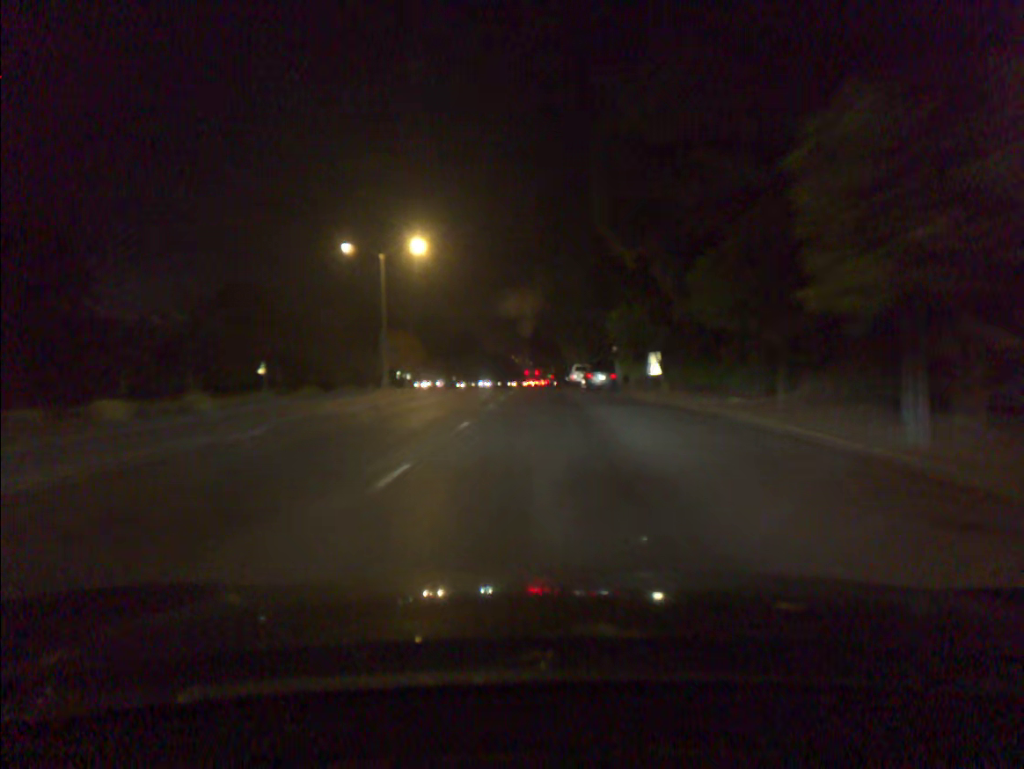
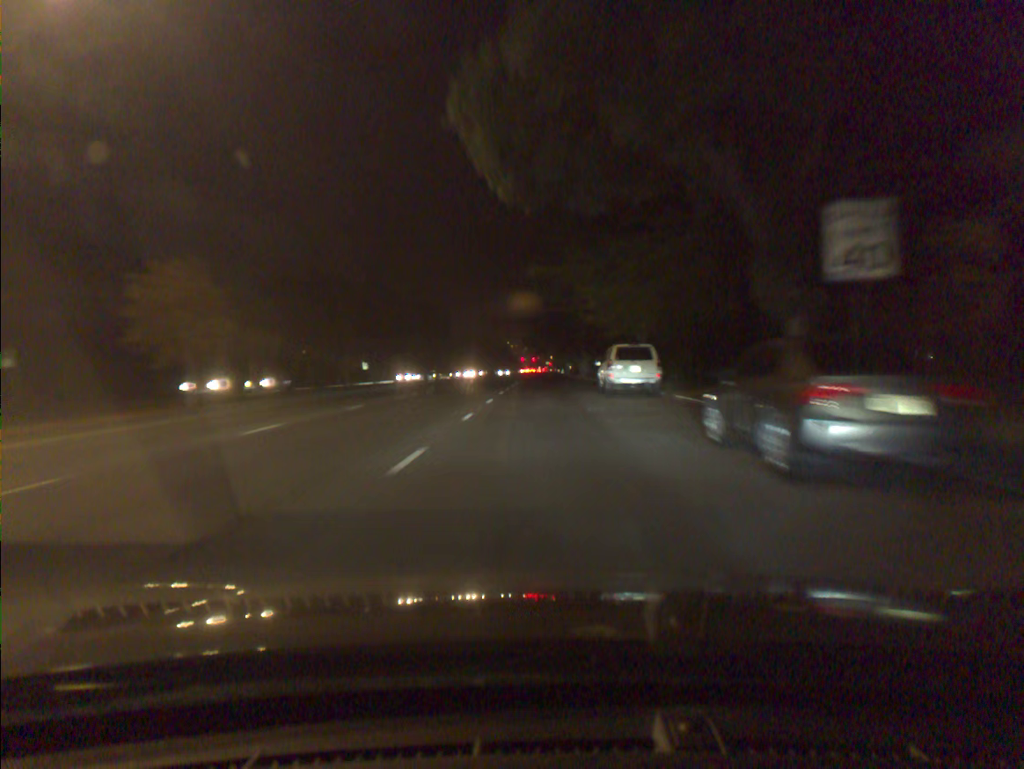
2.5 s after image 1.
(+0.1, +35.6) m; 0°
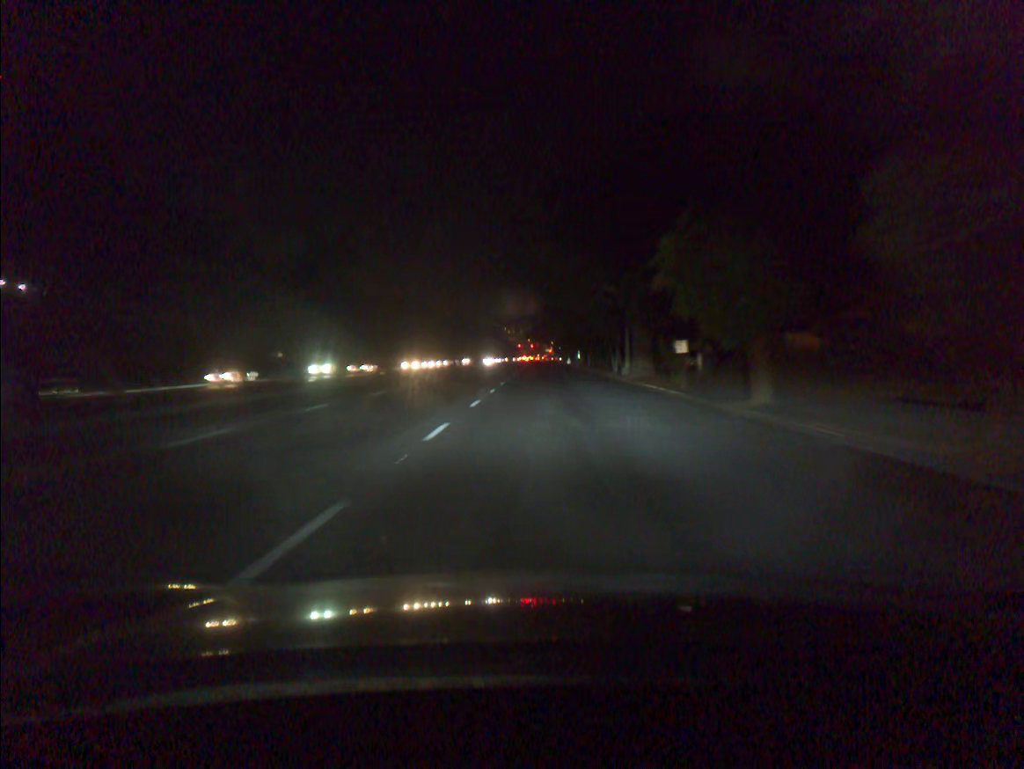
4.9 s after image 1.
(0.0, +39.7) m; 0°
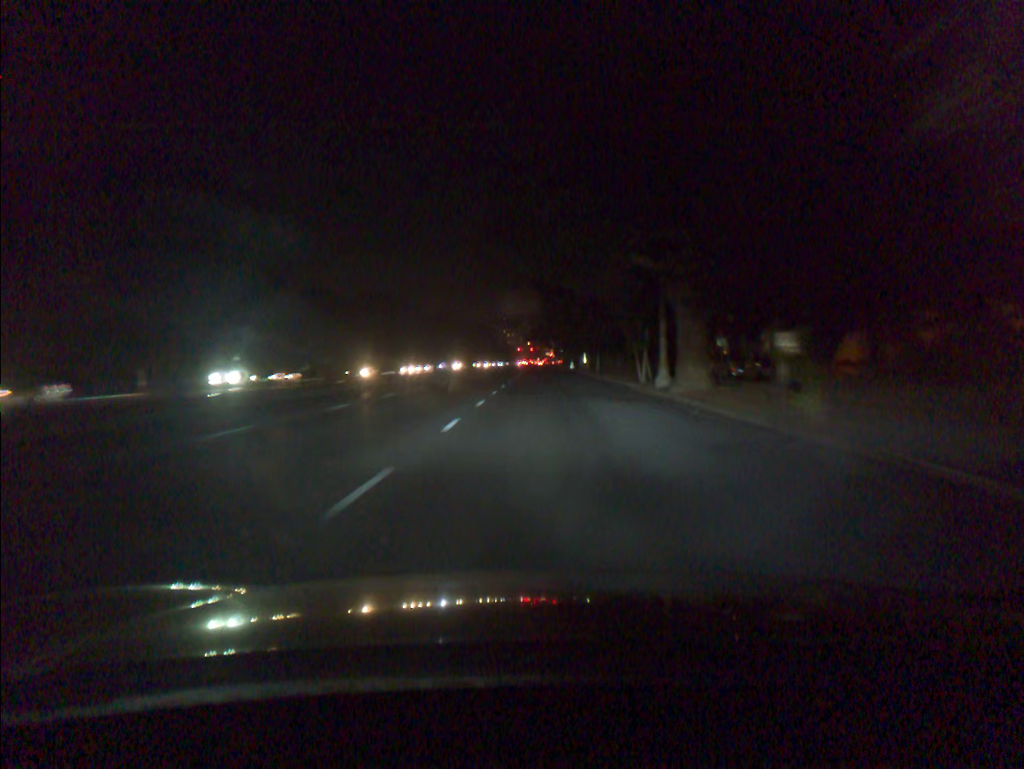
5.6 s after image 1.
(0.0, +12.3) m; 0°
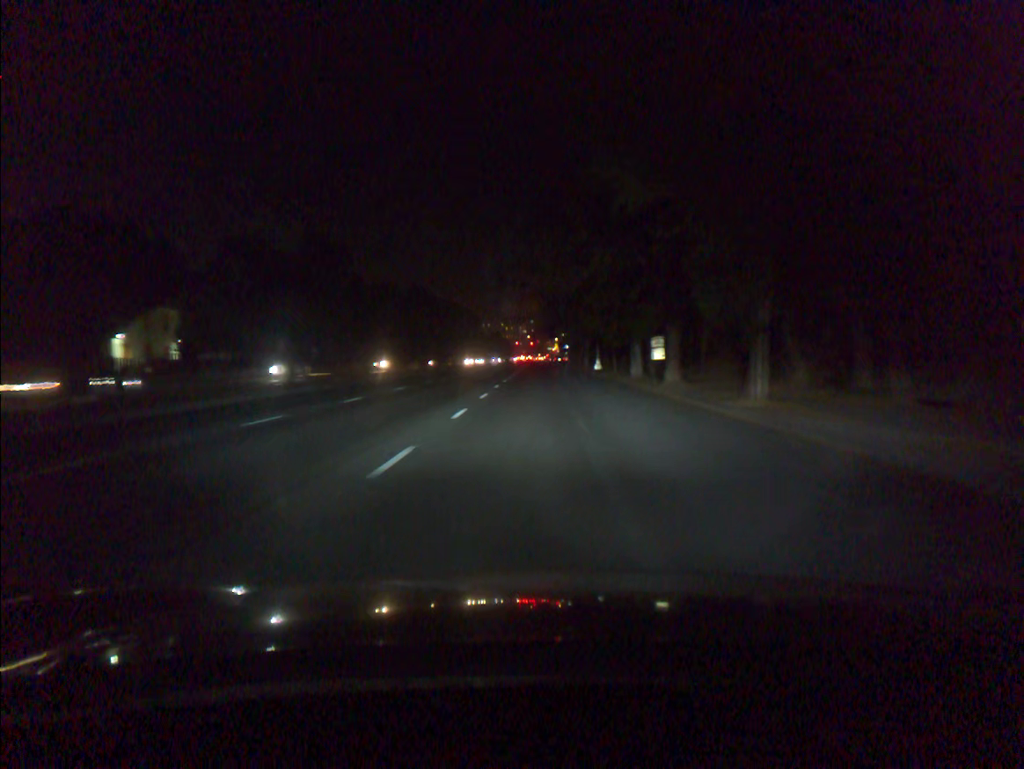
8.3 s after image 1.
(-0.2, +48.8) m; 0°
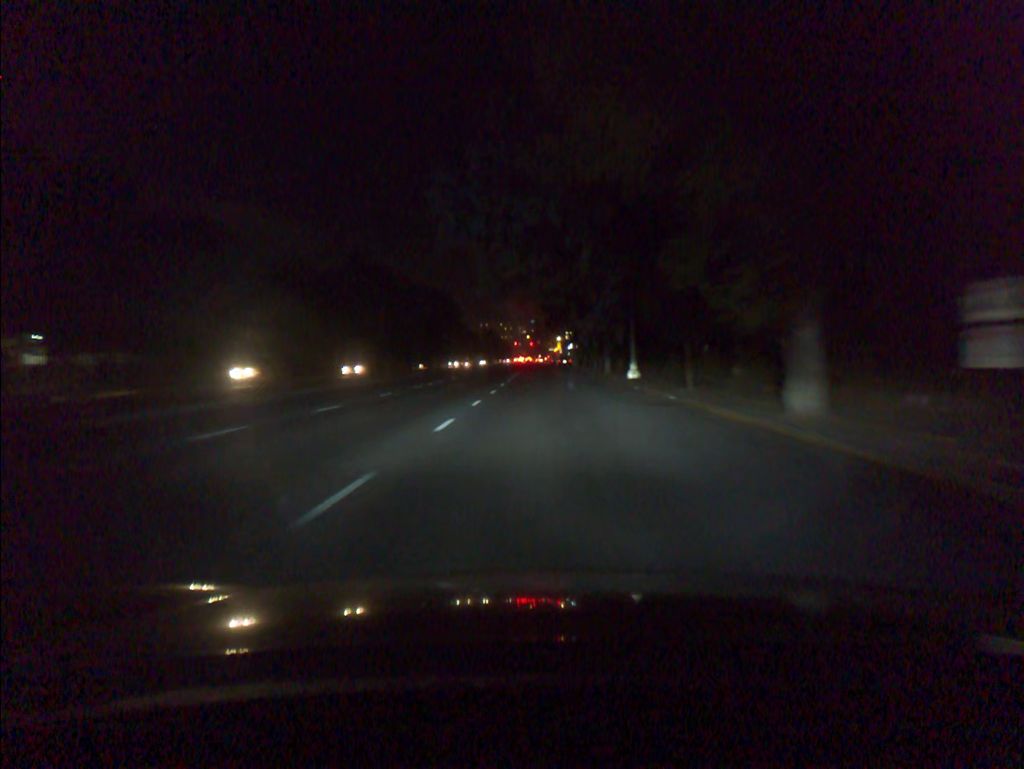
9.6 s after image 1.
(0.0, +24.1) m; 0°
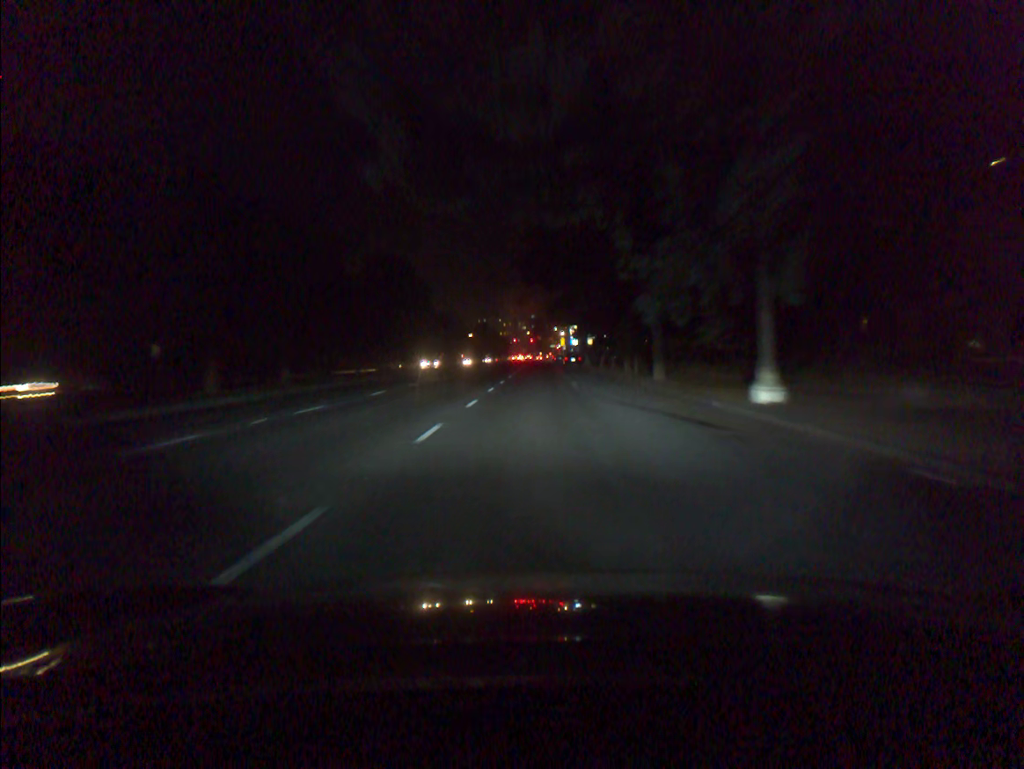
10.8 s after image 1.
(0.0, +23.3) m; 0°
